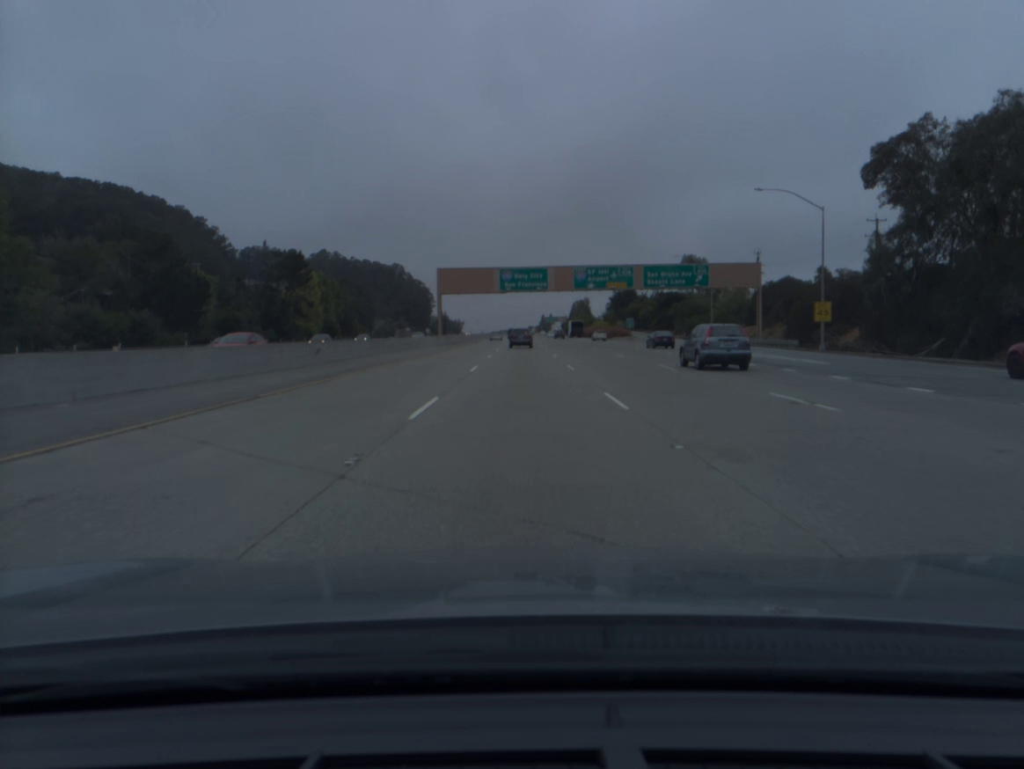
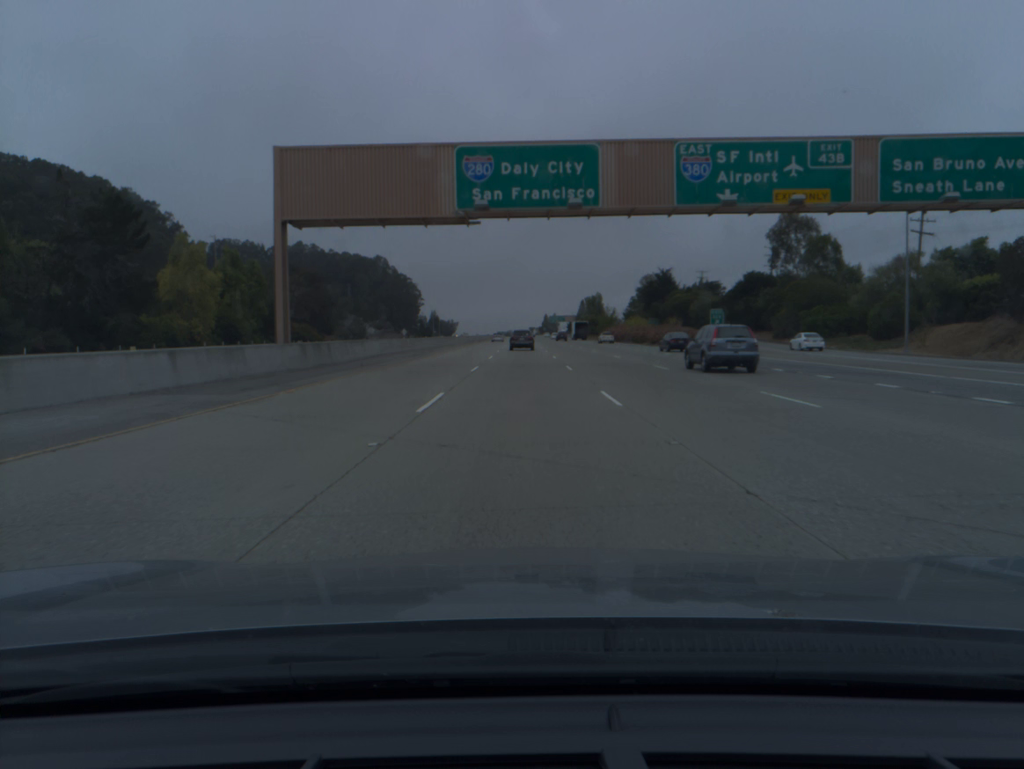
(0.0, +57.3) m; 0°
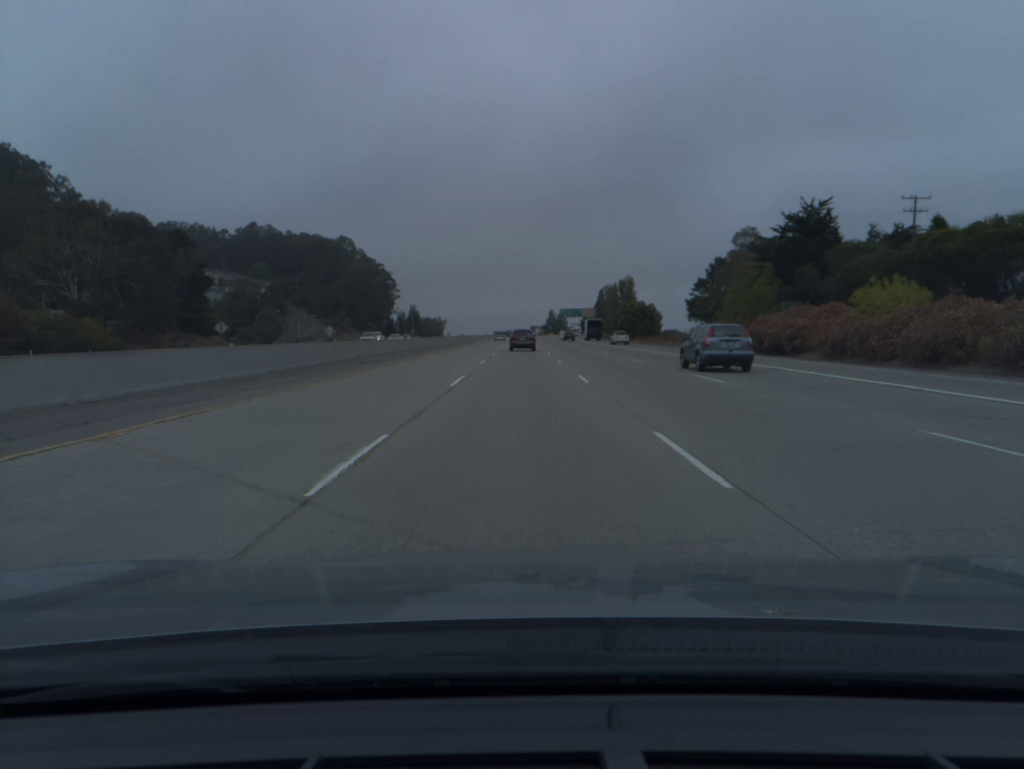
(0.0, +95.4) m; 0°
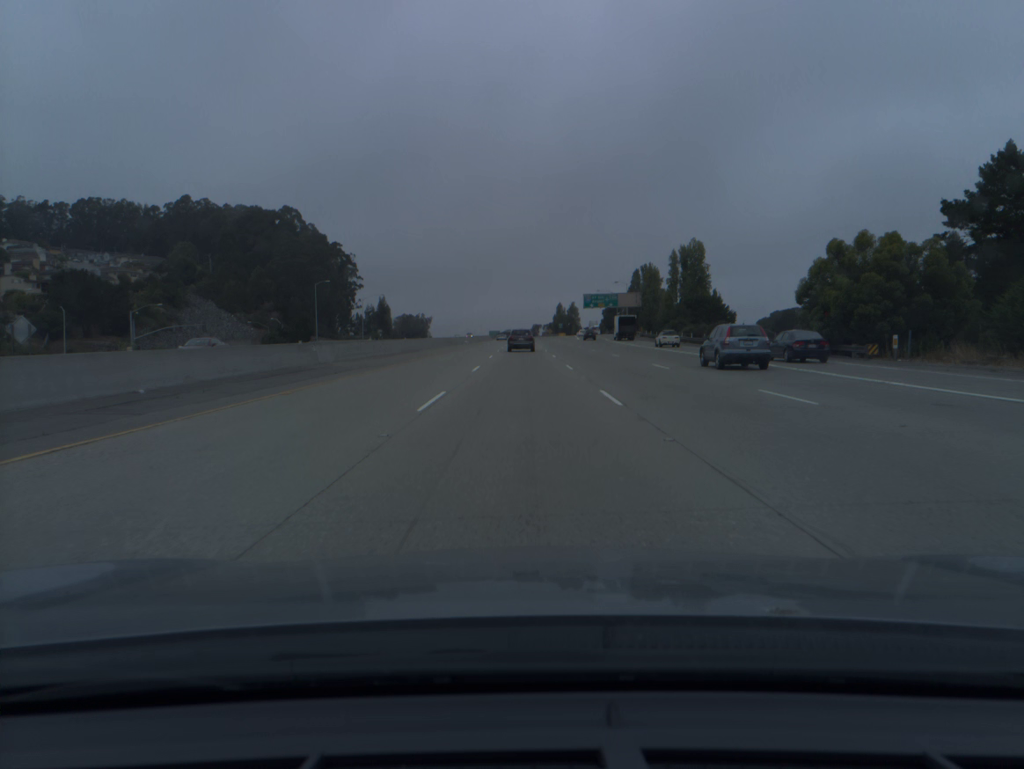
(0.0, +94.4) m; 0°
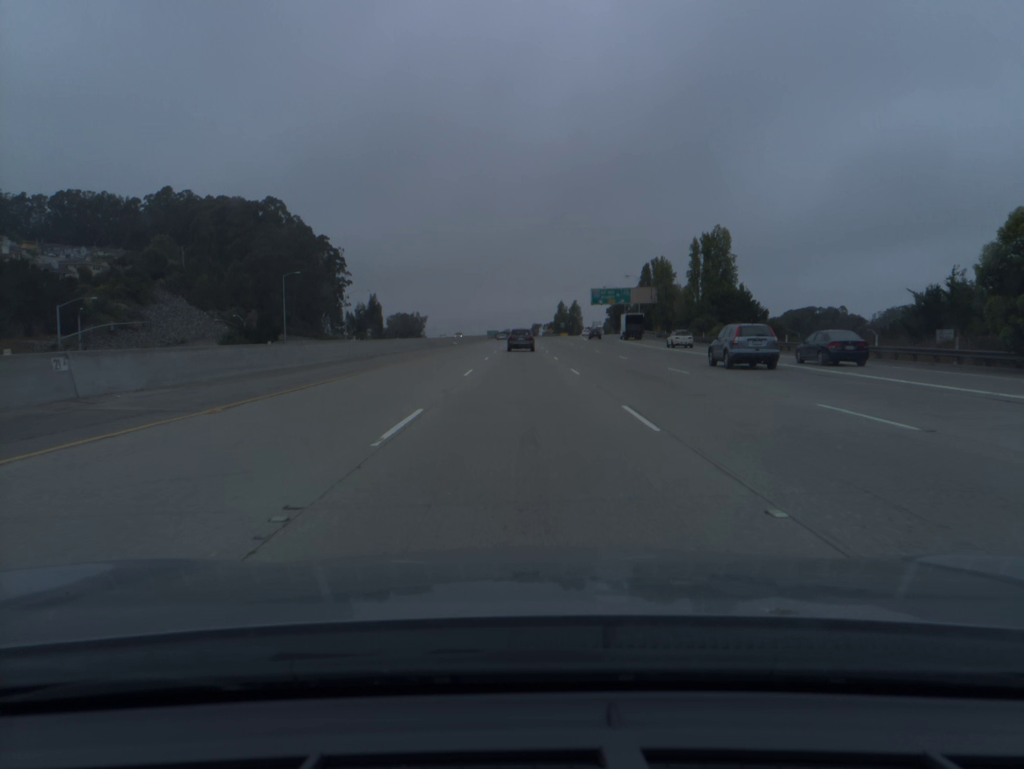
(0.0, +18.8) m; 0°
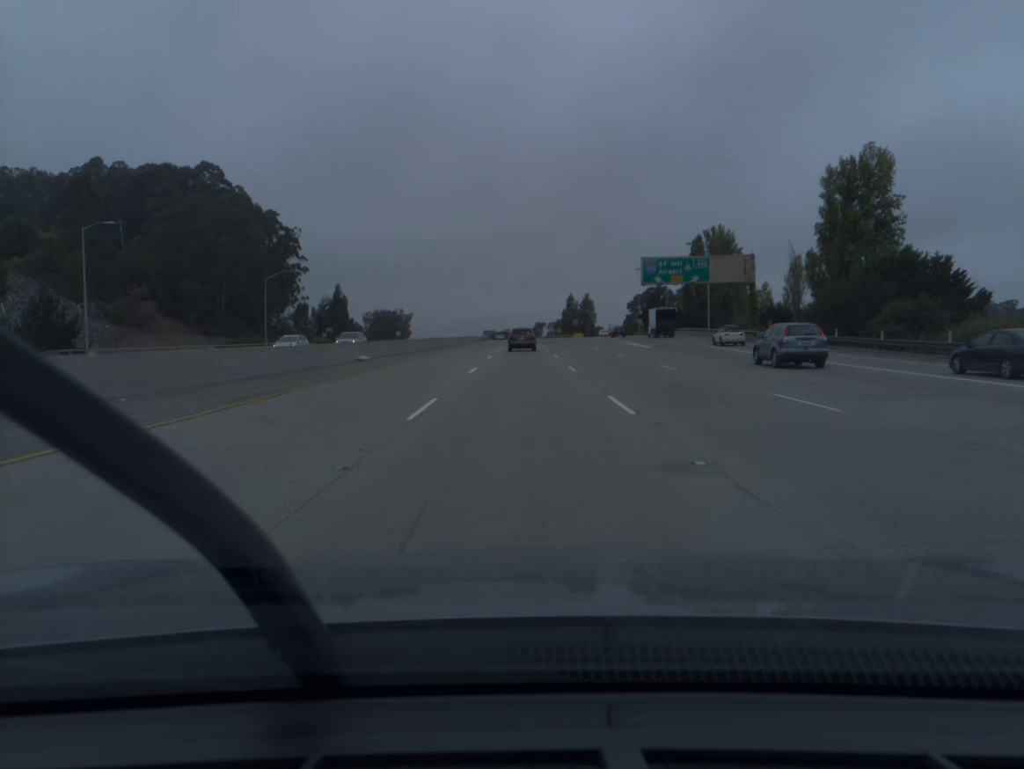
(0.0, +56.0) m; 0°
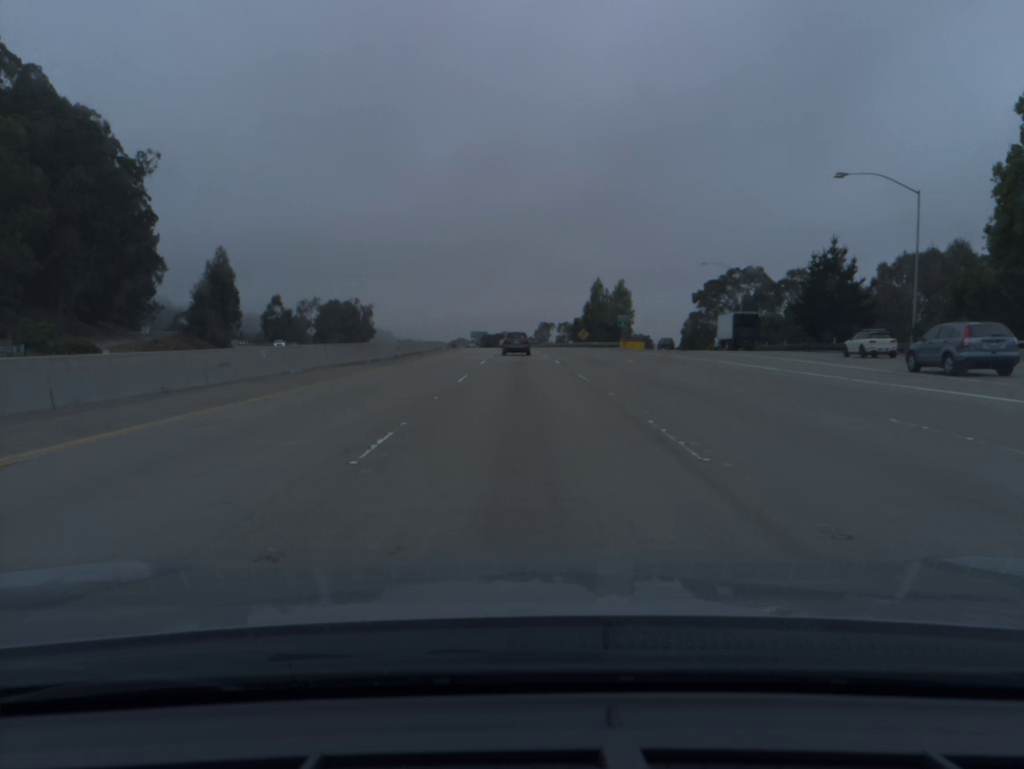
(+0.1, +92.7) m; 0°
